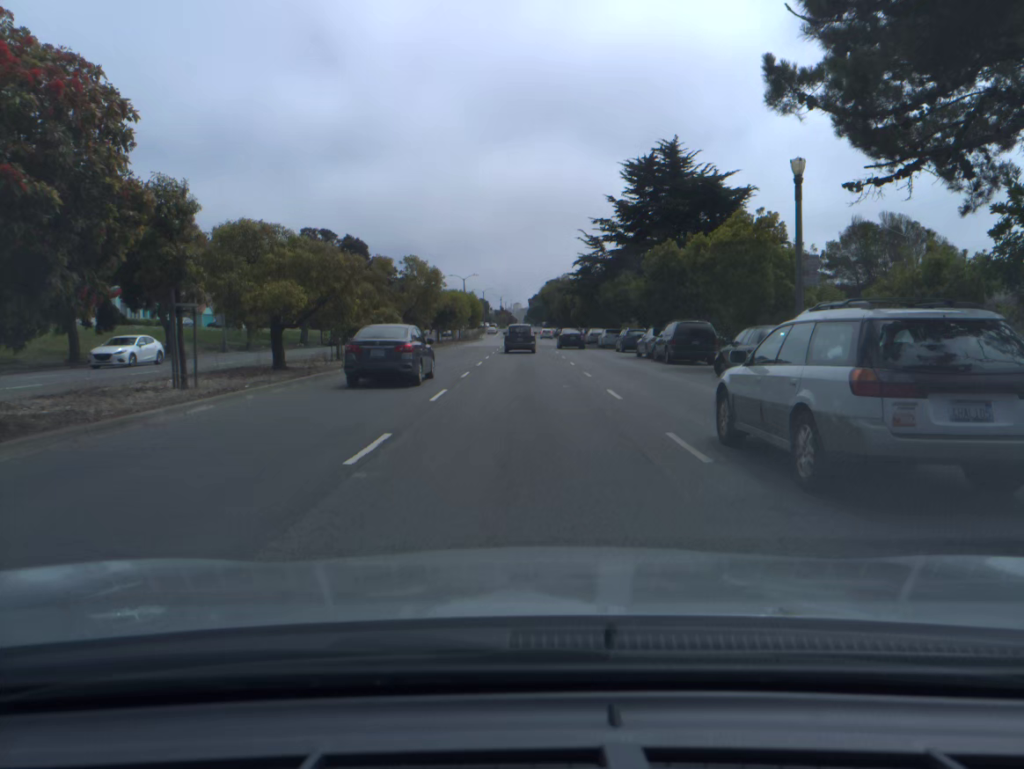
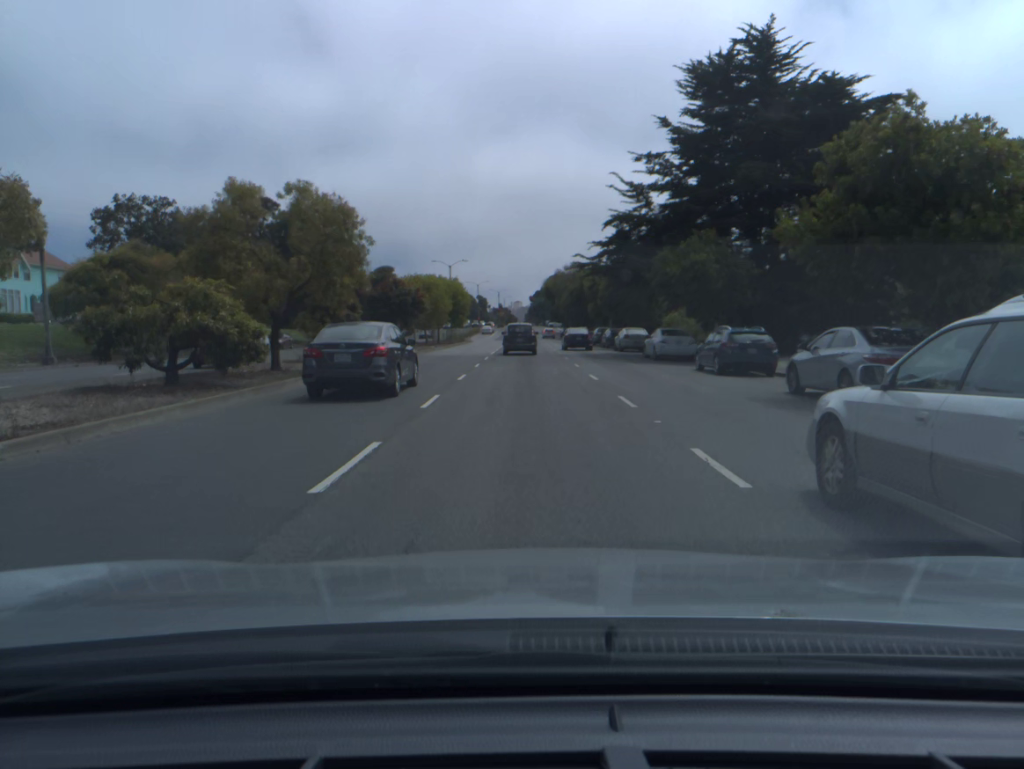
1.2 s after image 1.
(0.0, +23.2) m; 0°
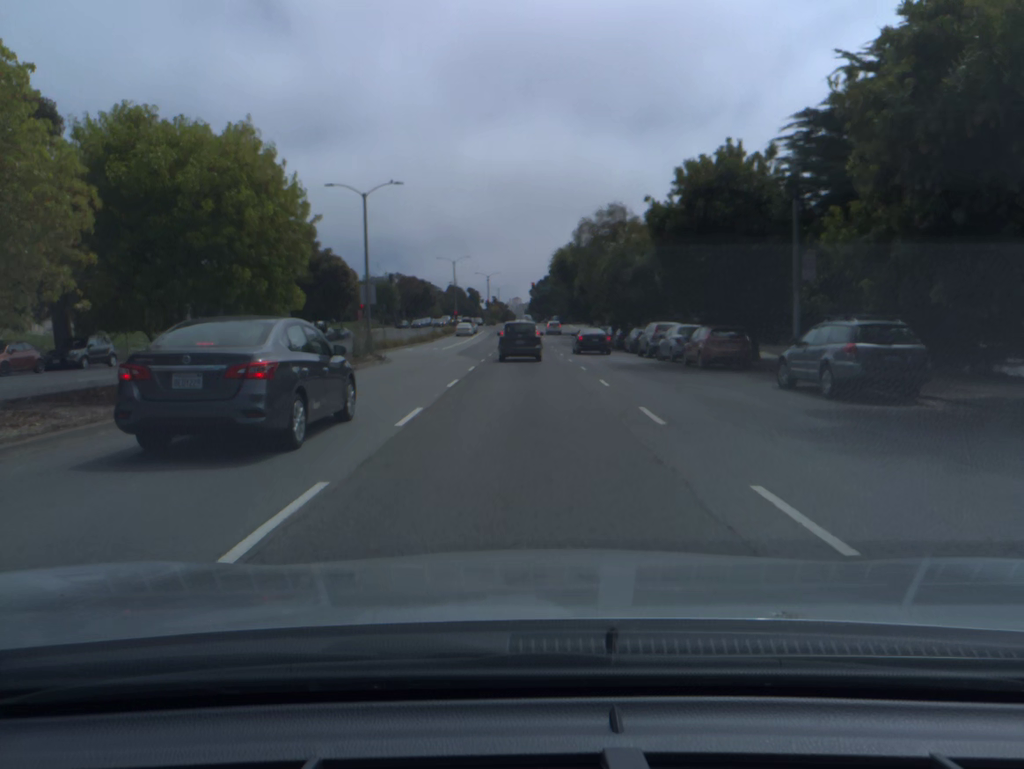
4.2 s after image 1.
(0.0, +53.0) m; 0°
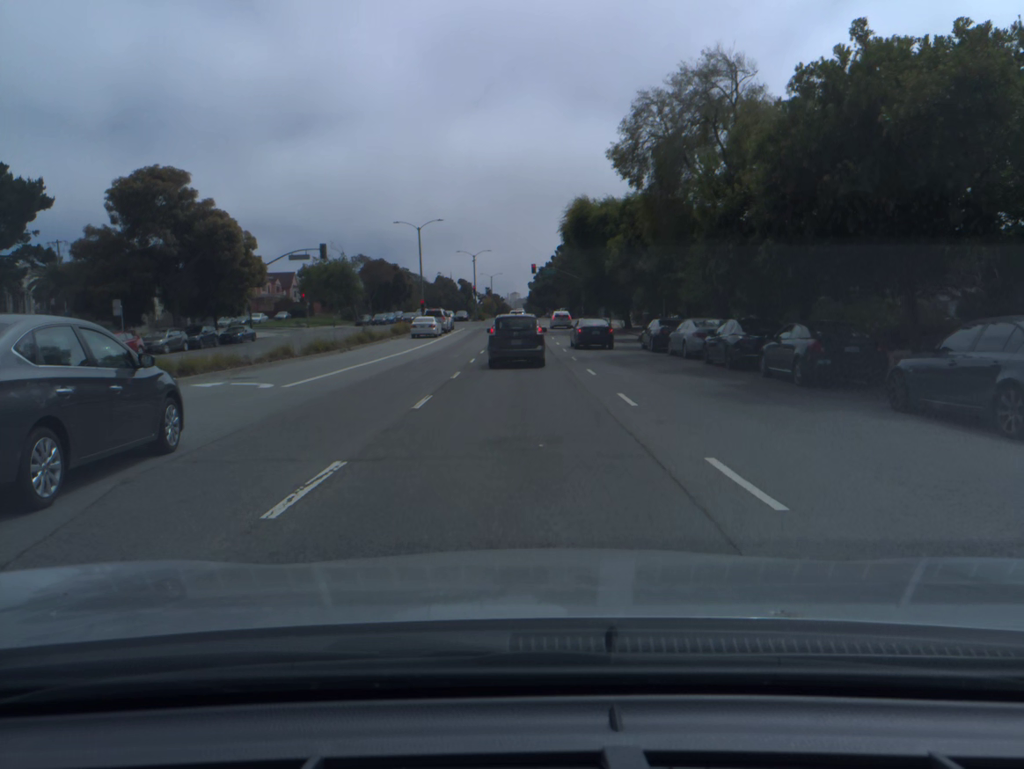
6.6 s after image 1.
(+0.1, +34.5) m; 0°
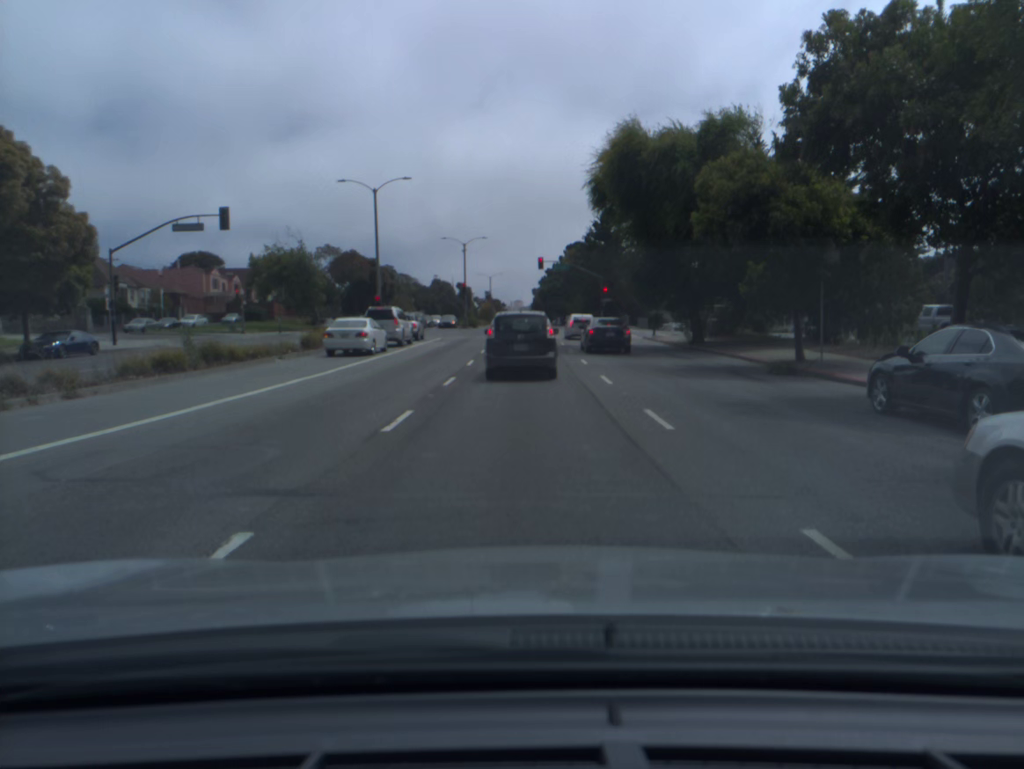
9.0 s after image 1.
(-0.1, +24.8) m; 0°
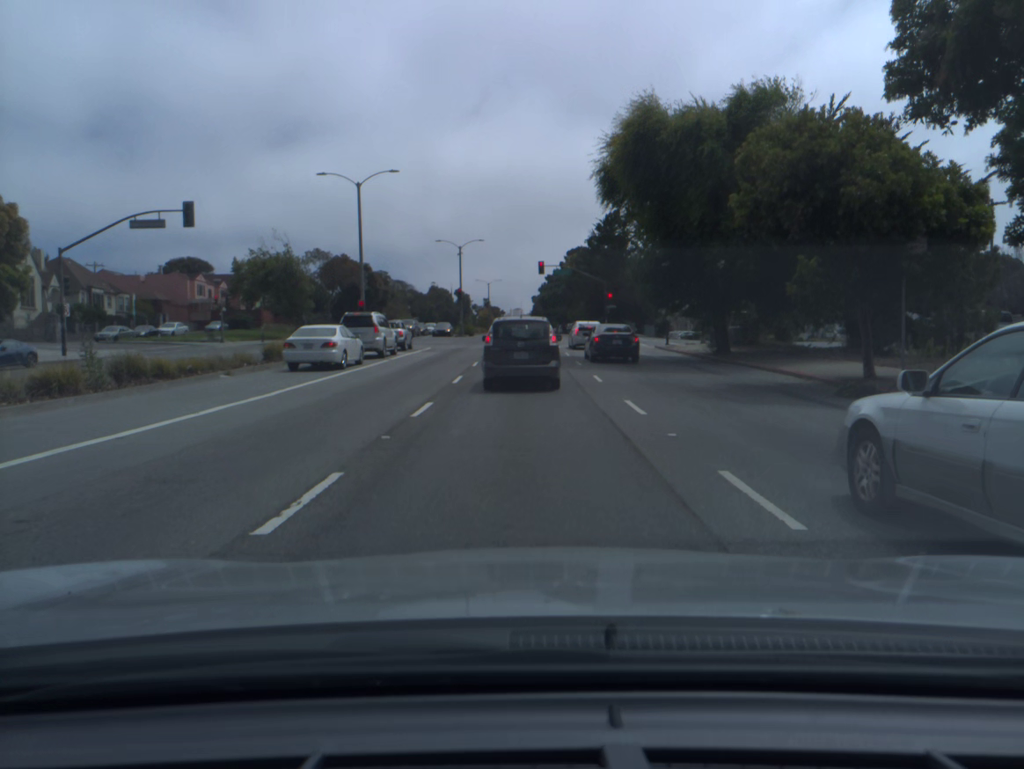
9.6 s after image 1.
(0.0, +4.8) m; 0°
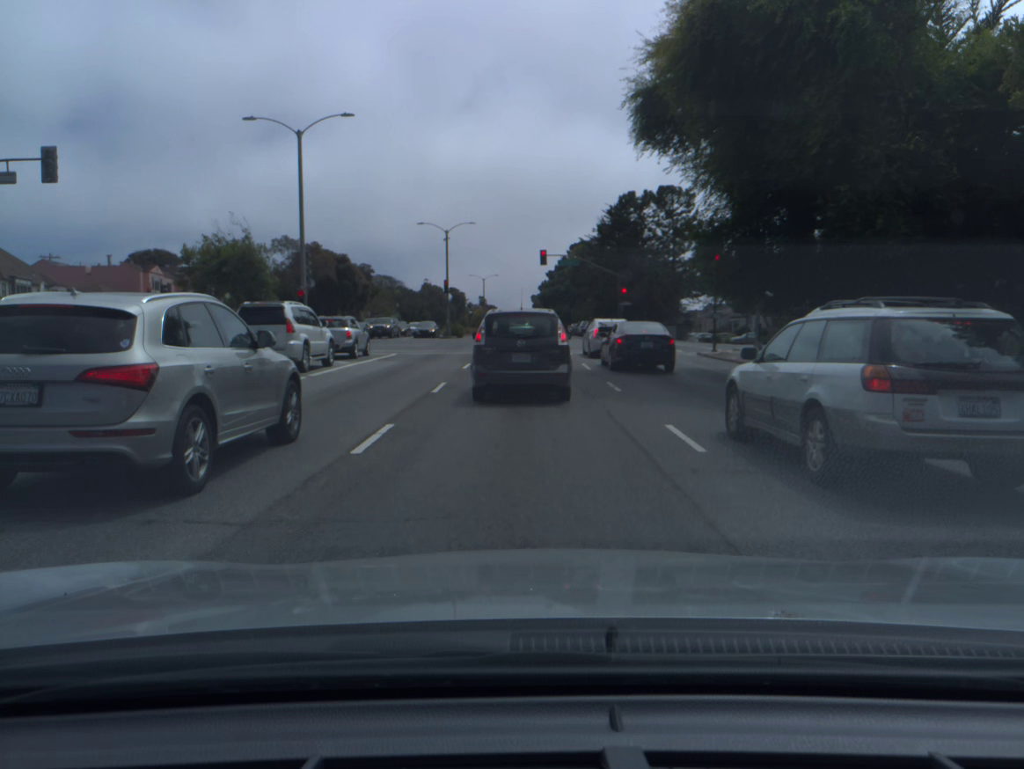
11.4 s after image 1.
(0.0, +11.4) m; 0°
